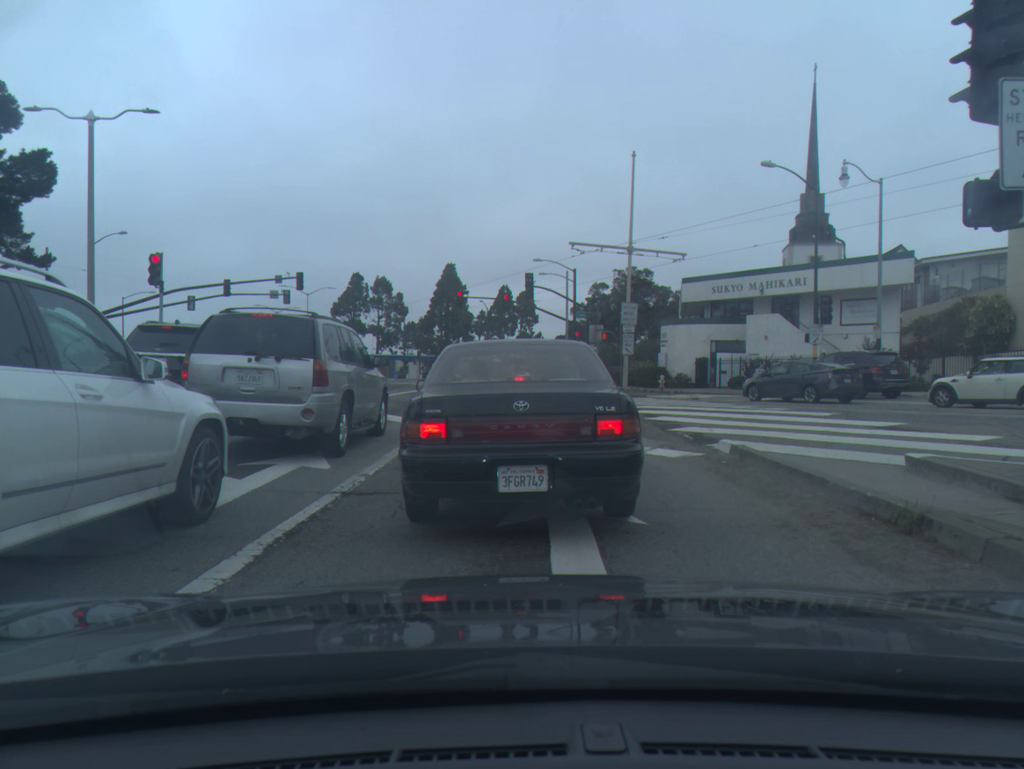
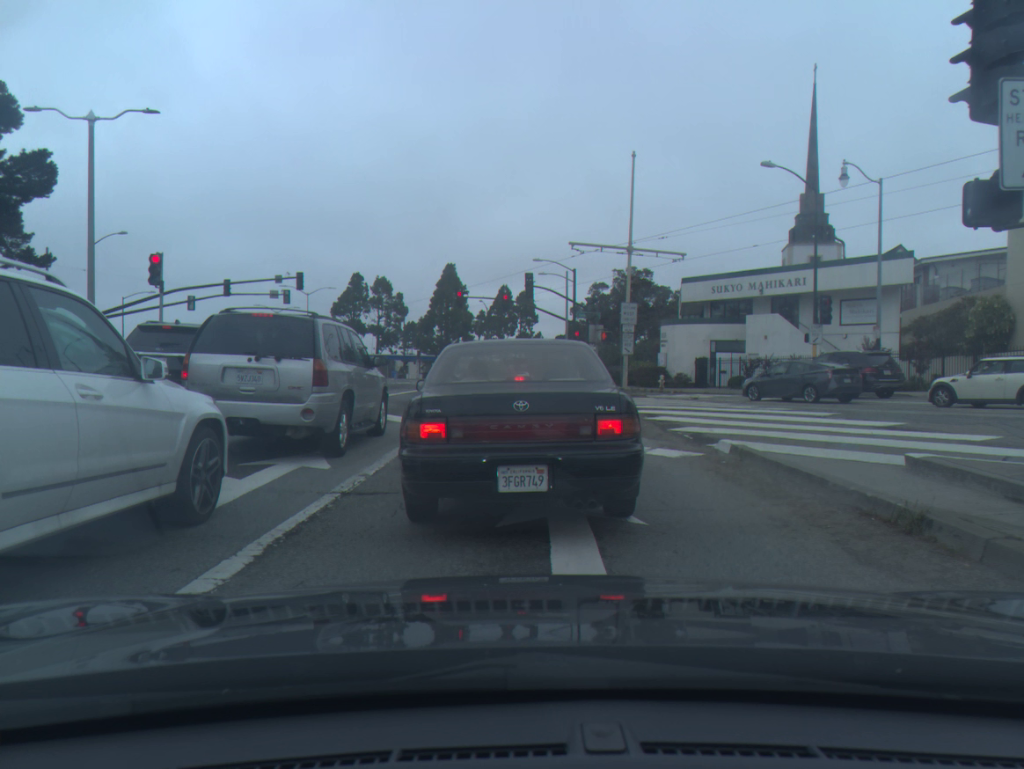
(0.0, 0.0) m; 0°
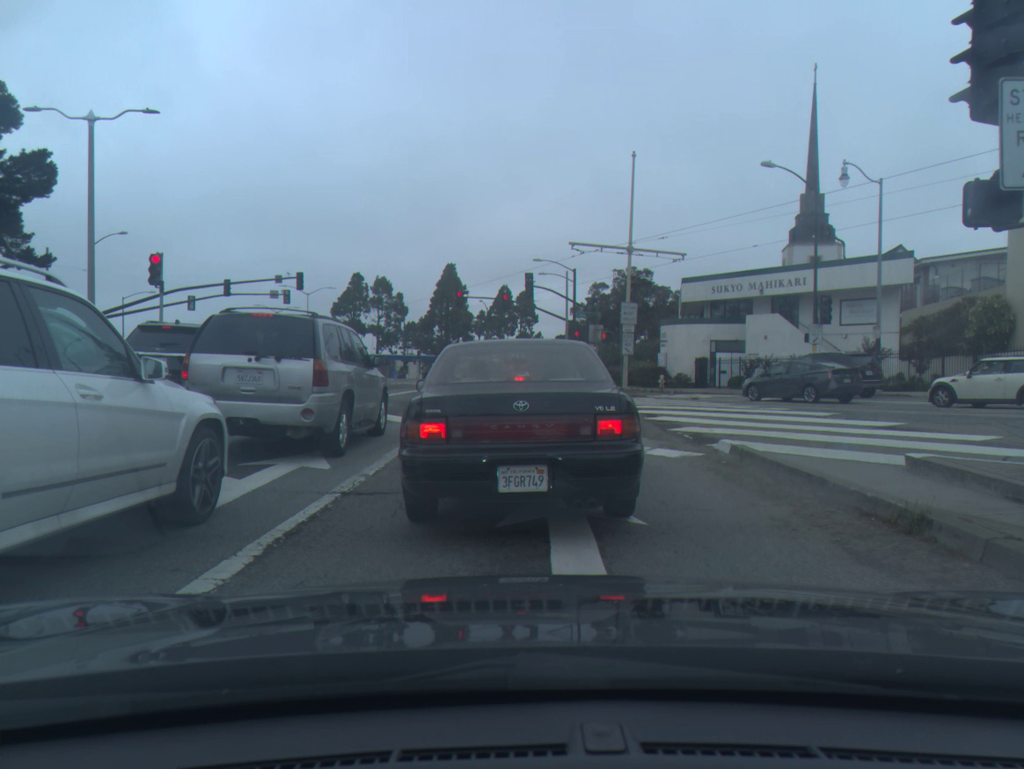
(0.0, 0.0) m; 0°
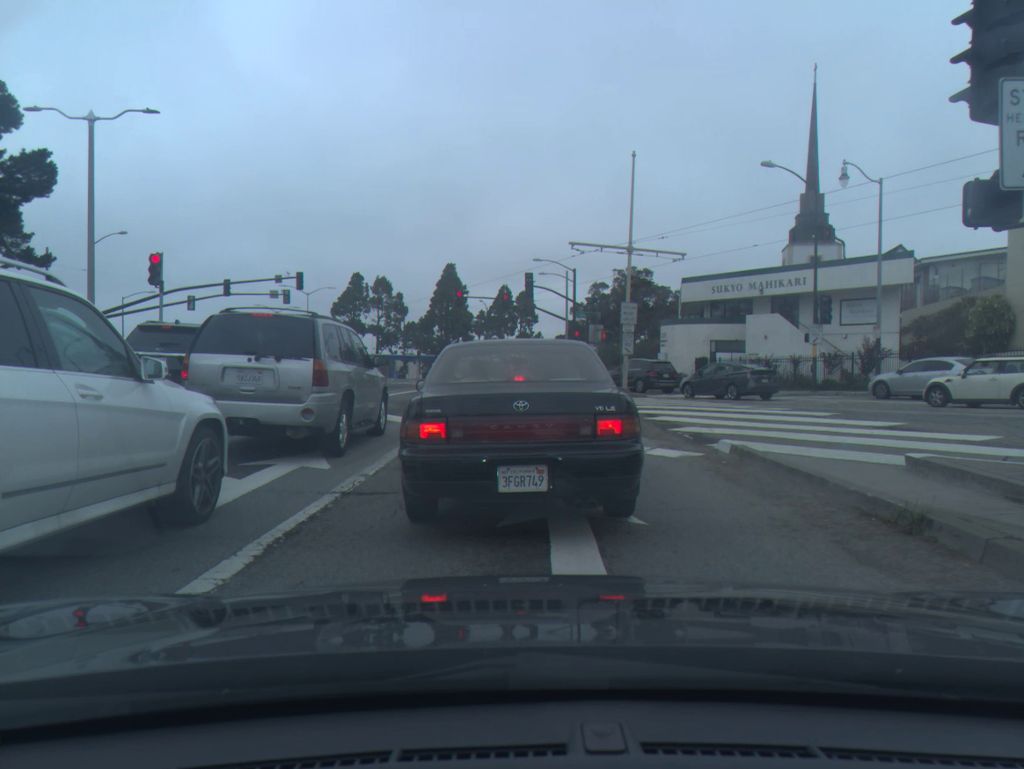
(0.0, 0.0) m; 0°
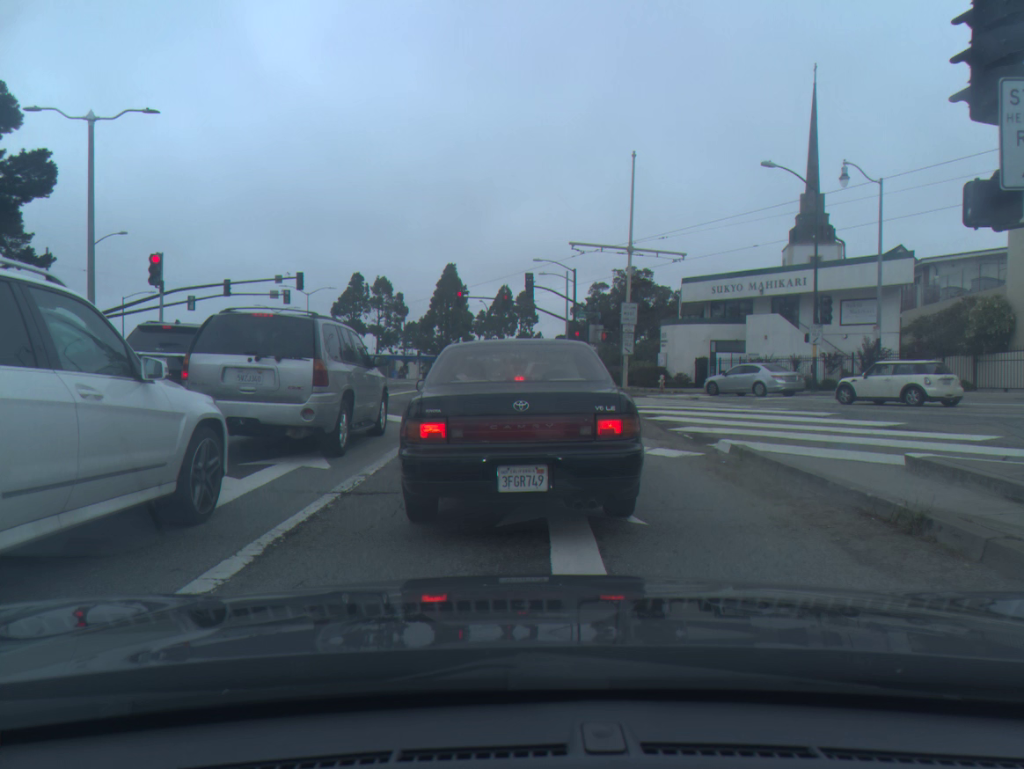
(0.0, 0.0) m; 0°
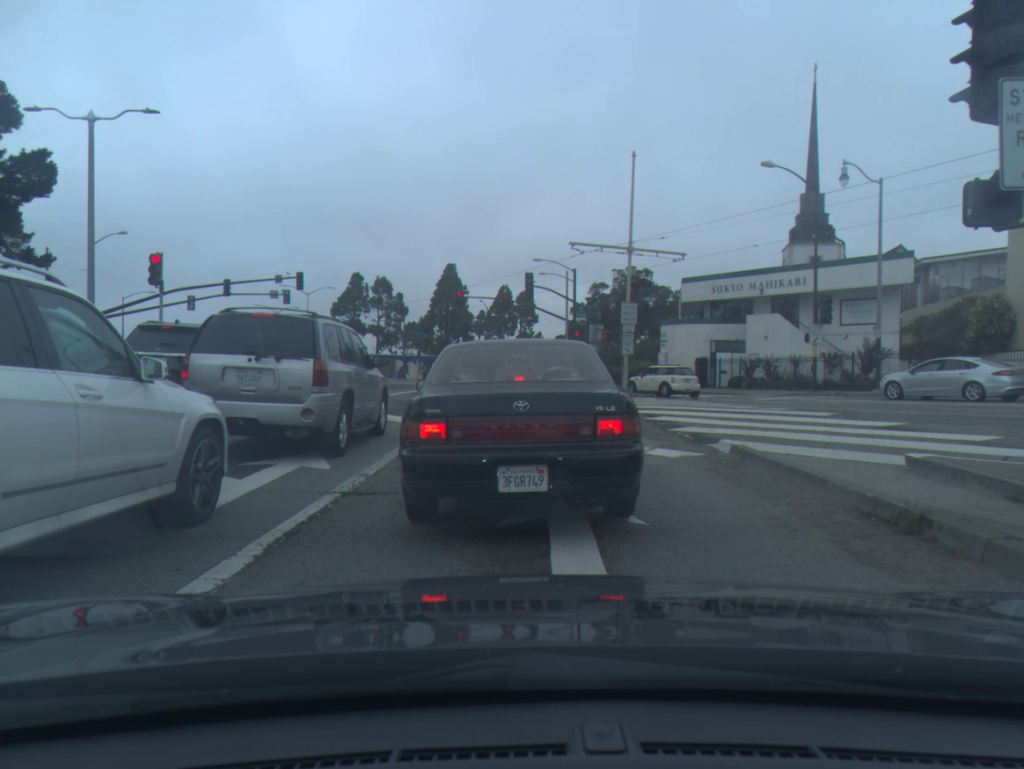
(0.0, -0.1) m; 0°
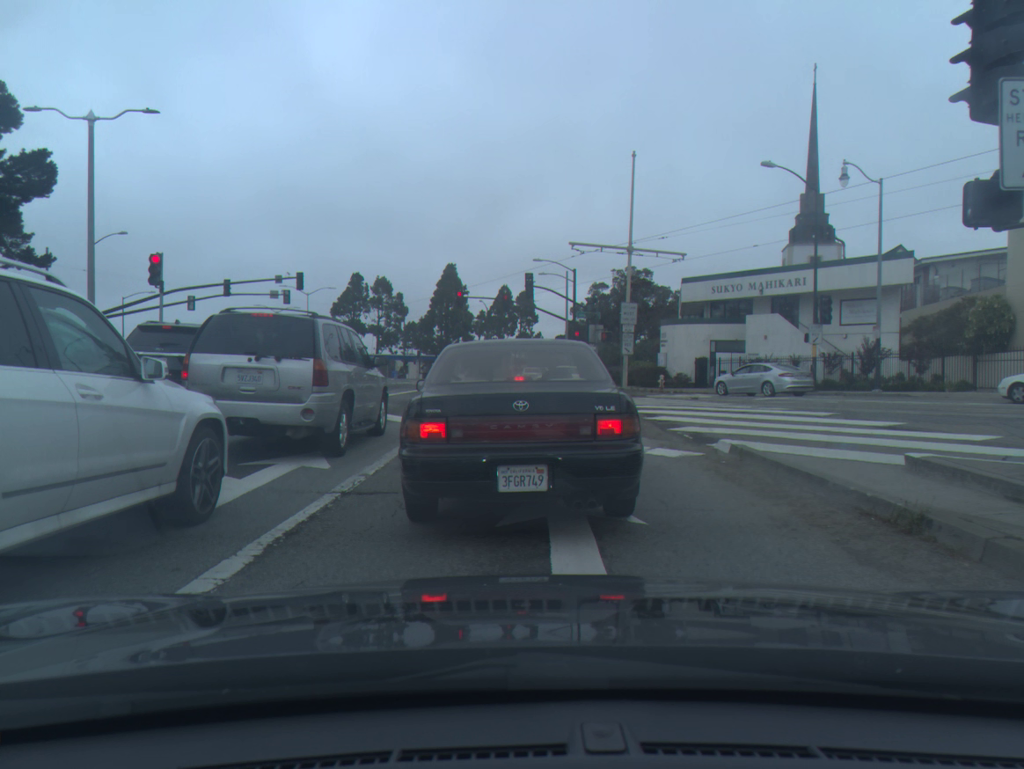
(0.0, 0.0) m; 0°
